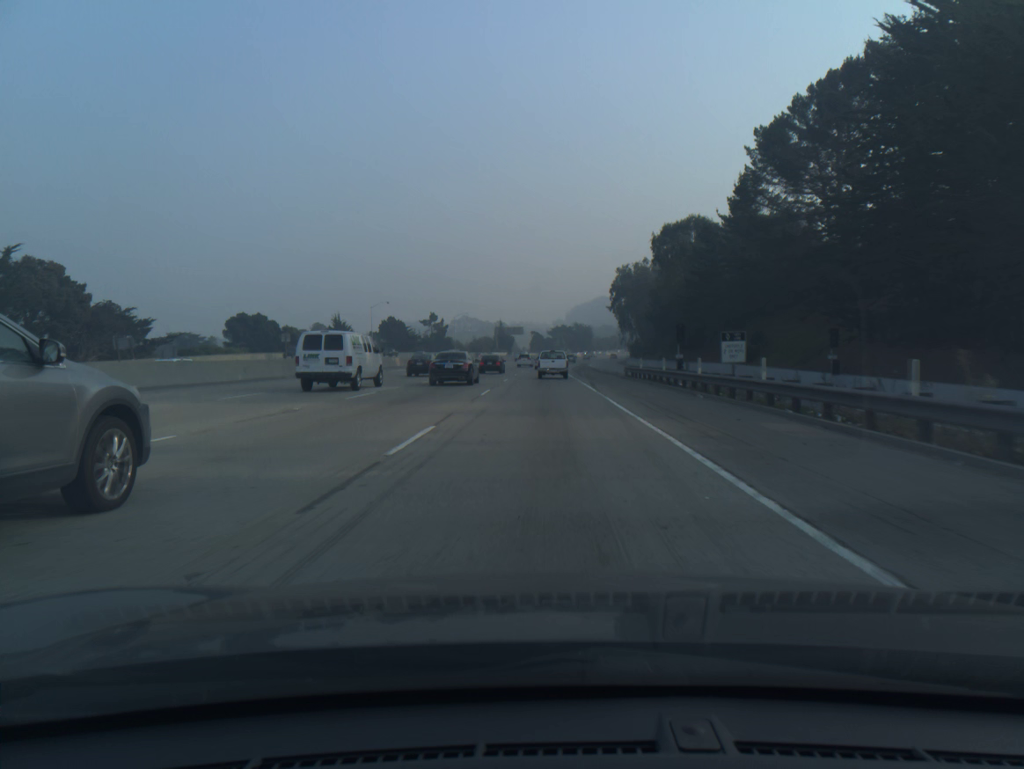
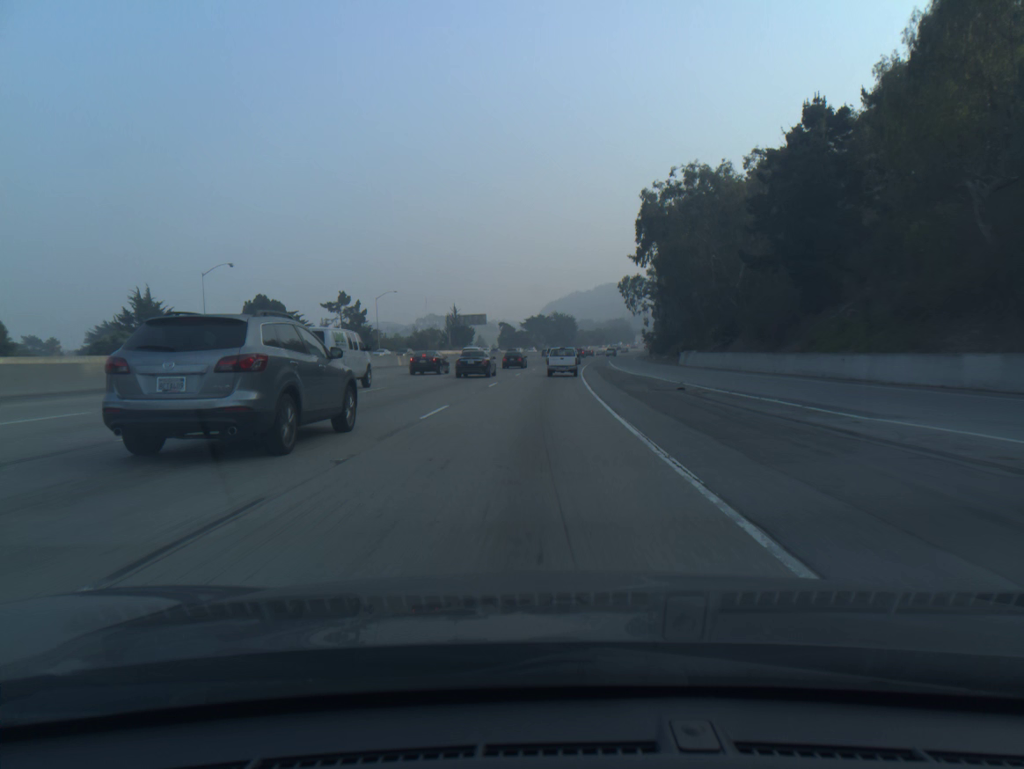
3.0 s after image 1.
(+0.9, +82.1) m; +2°
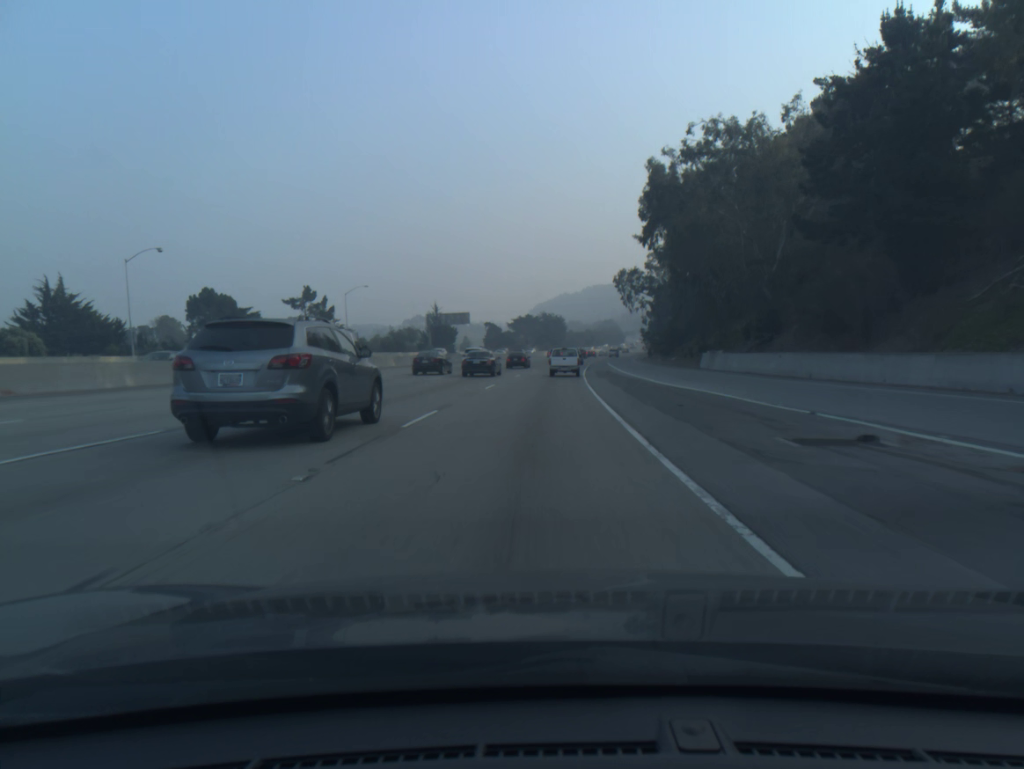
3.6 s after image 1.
(+0.1, +16.6) m; +1°
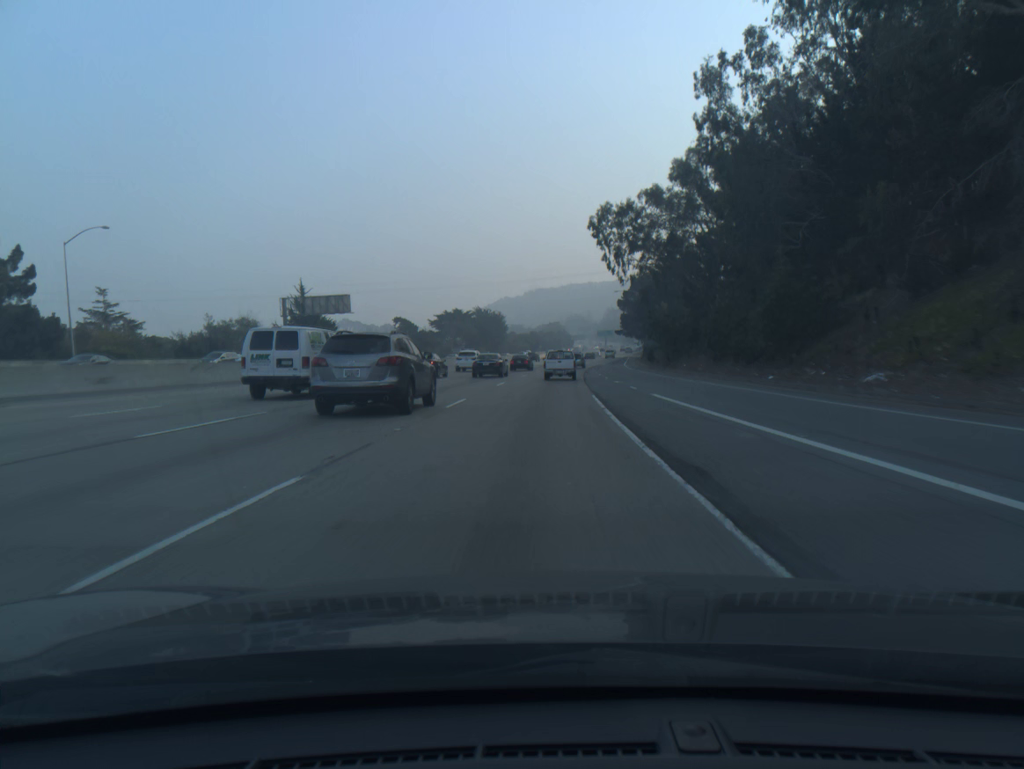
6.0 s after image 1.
(+2.5, +67.0) m; +4°
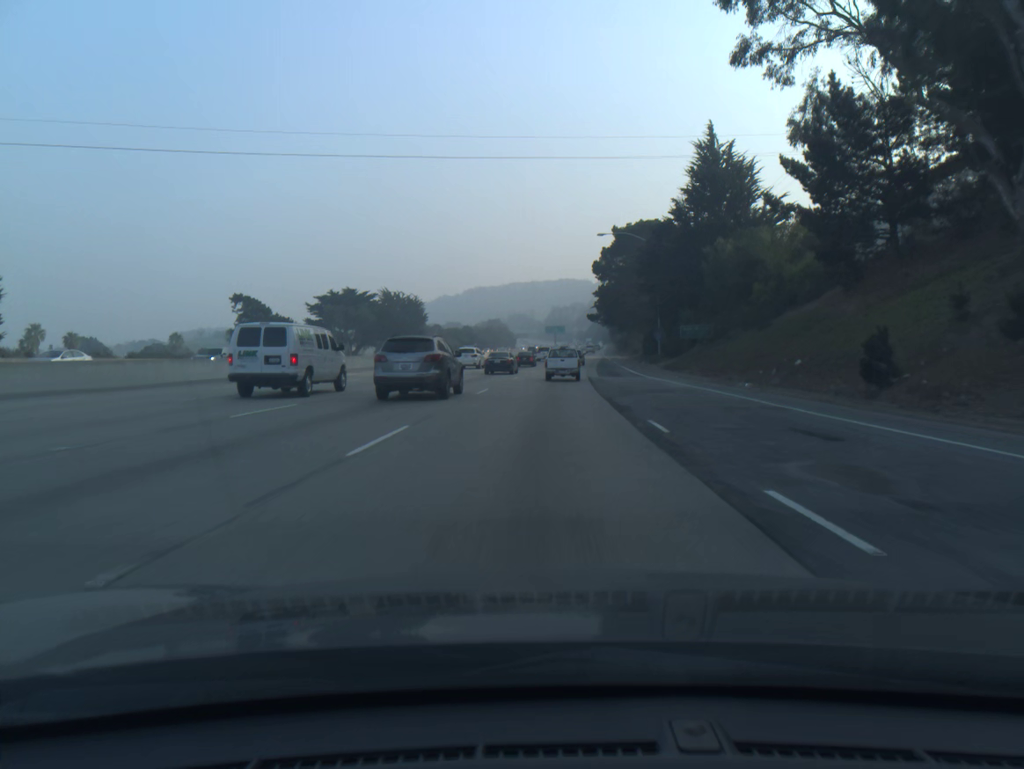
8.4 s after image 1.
(+2.3, +67.5) m; +4°
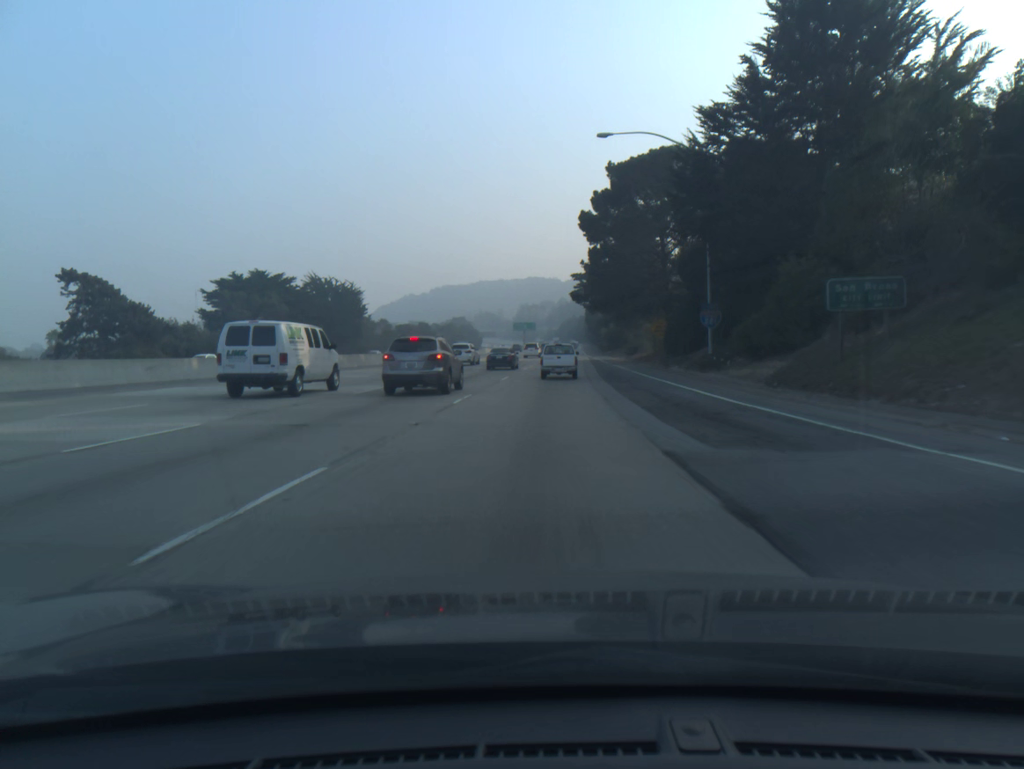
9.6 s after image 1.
(+0.7, +33.8) m; +2°
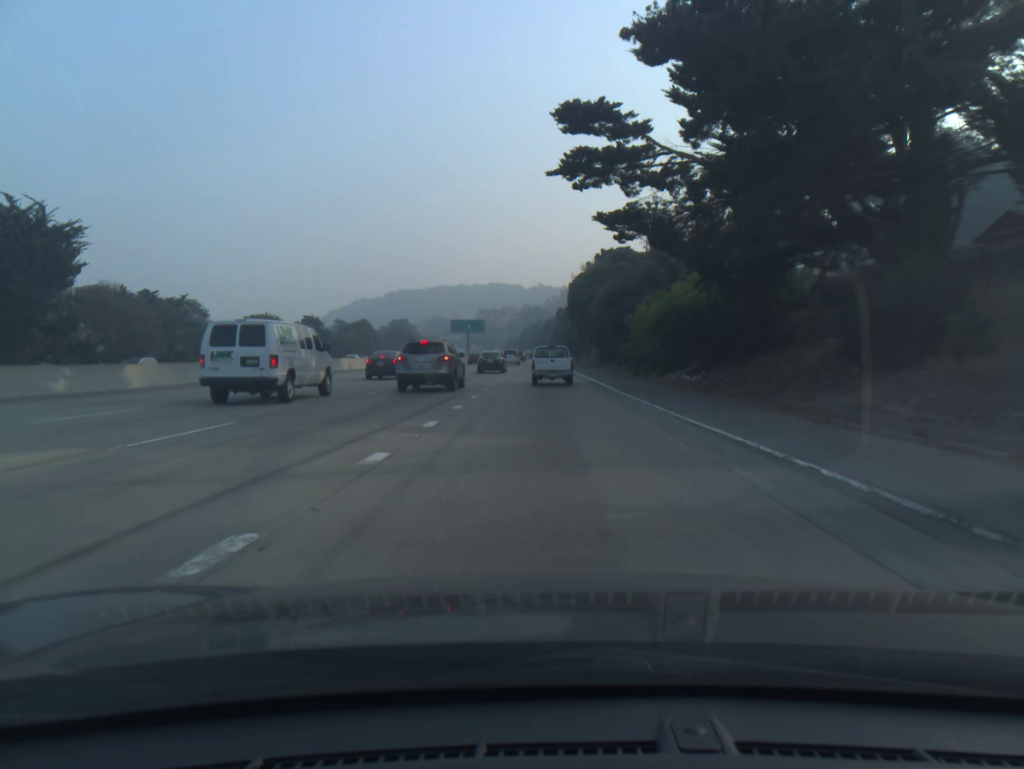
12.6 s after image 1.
(+2.4, +83.8) m; +3°
